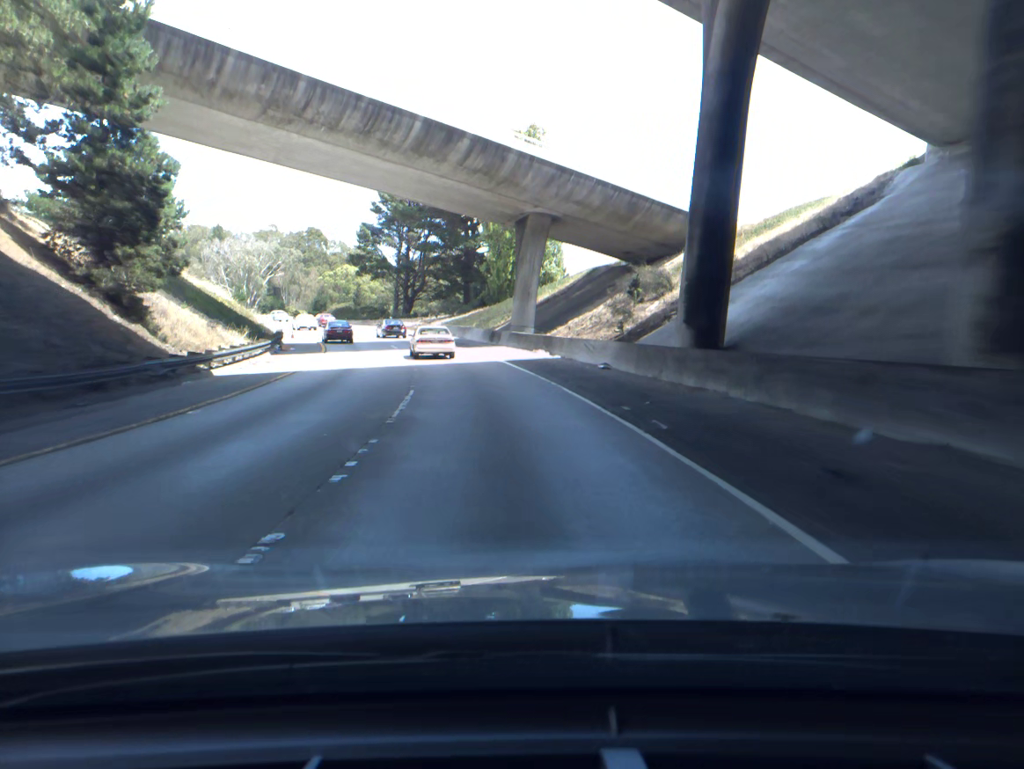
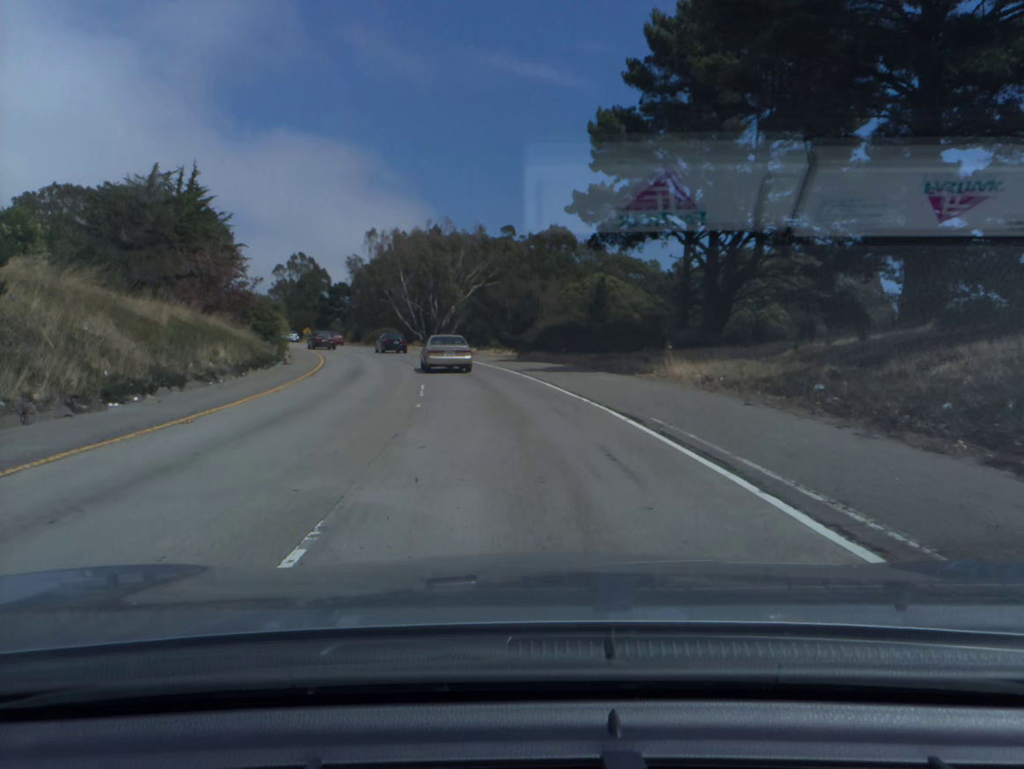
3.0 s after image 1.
(-10.9, +62.4) m; -19°
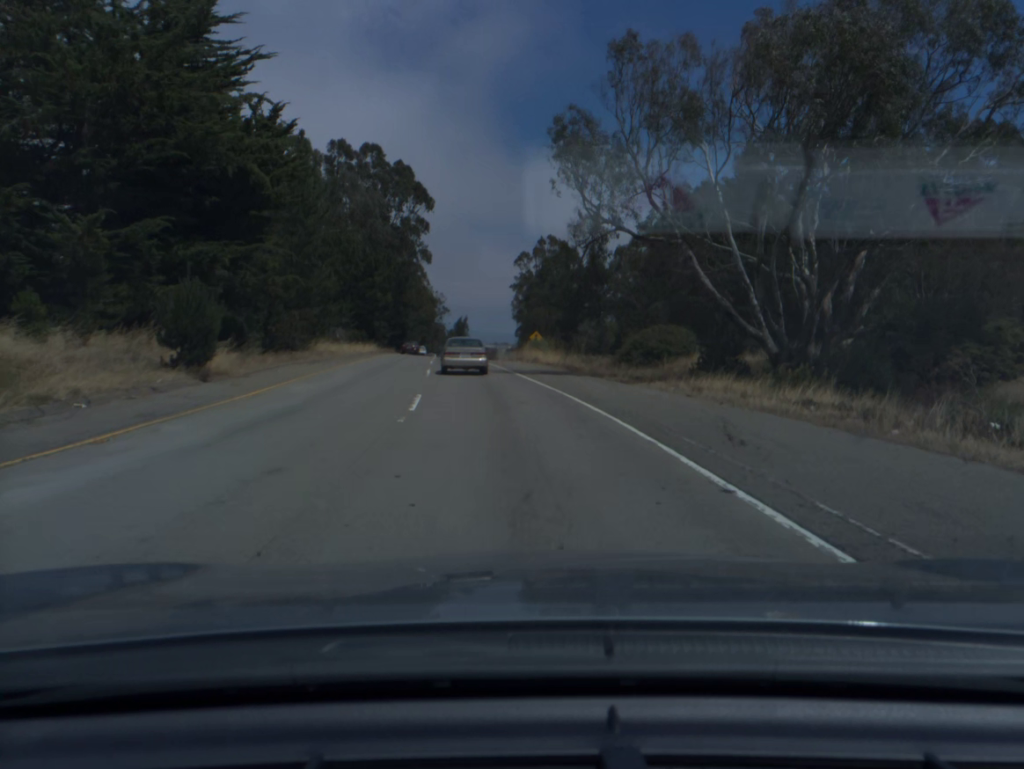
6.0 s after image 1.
(-10.2, +61.8) m; -19°
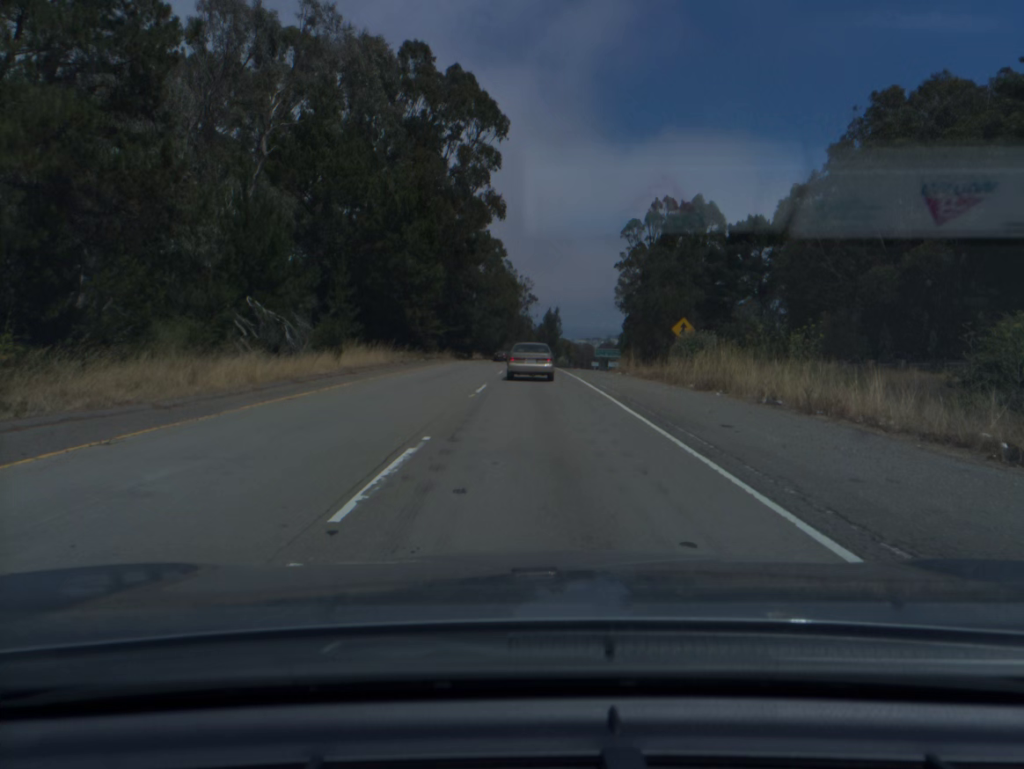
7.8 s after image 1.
(-2.9, +38.2) m; -7°
